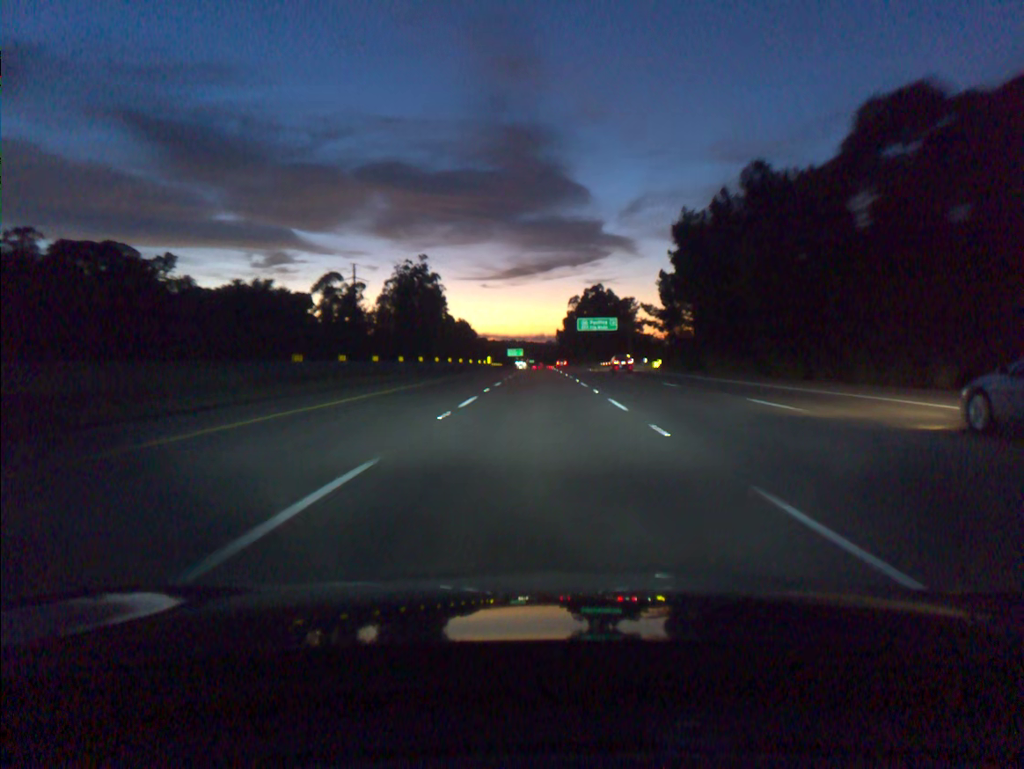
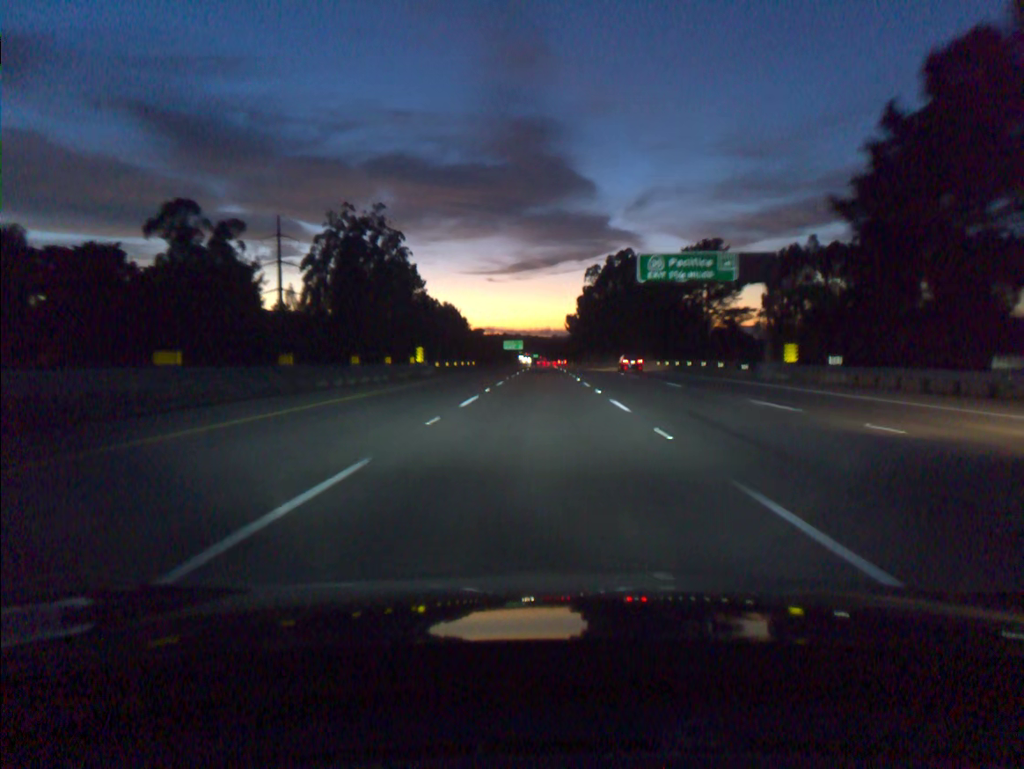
(0.0, +73.5) m; 0°
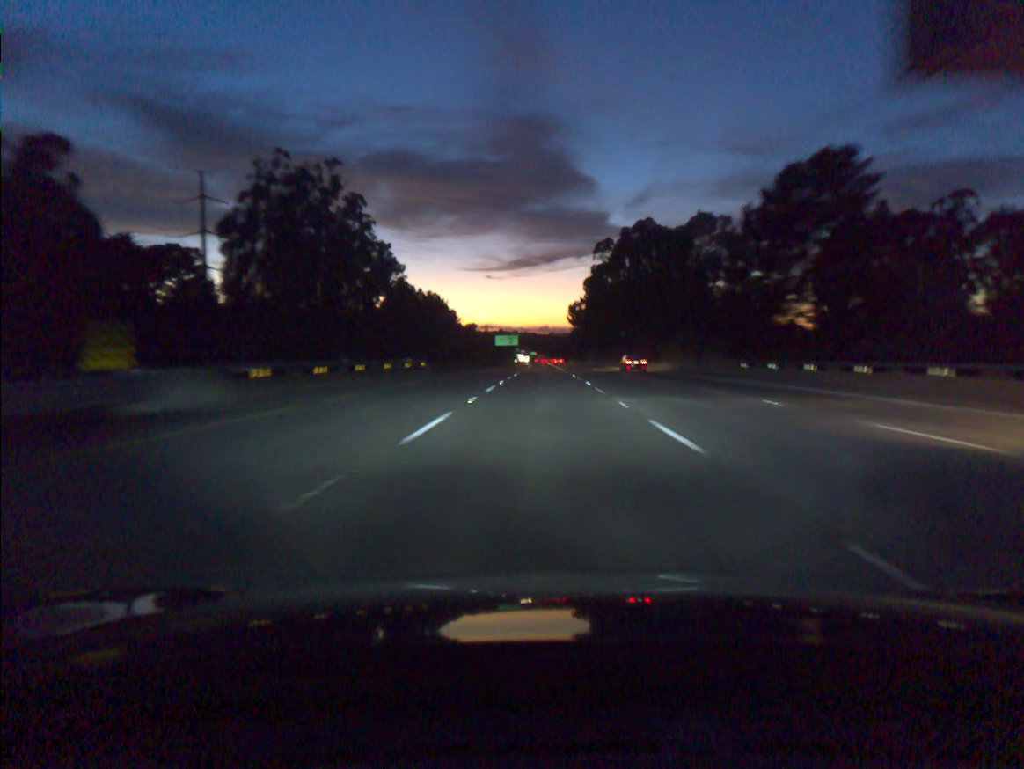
(0.0, +36.8) m; 0°
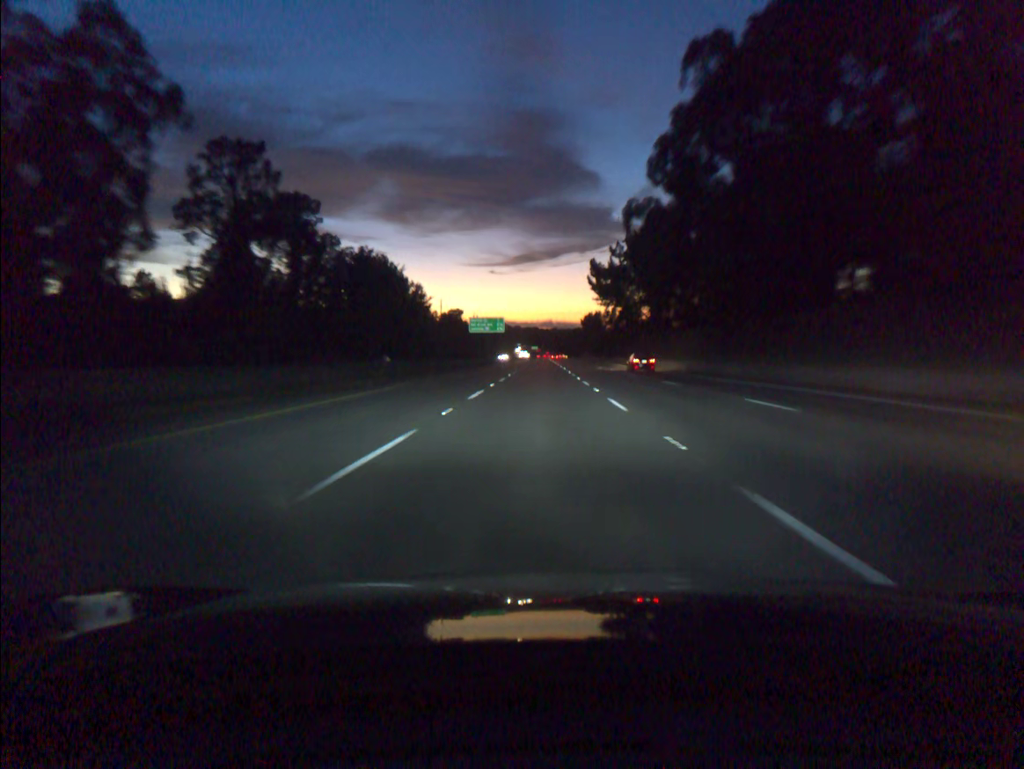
(+0.2, +92.1) m; 0°
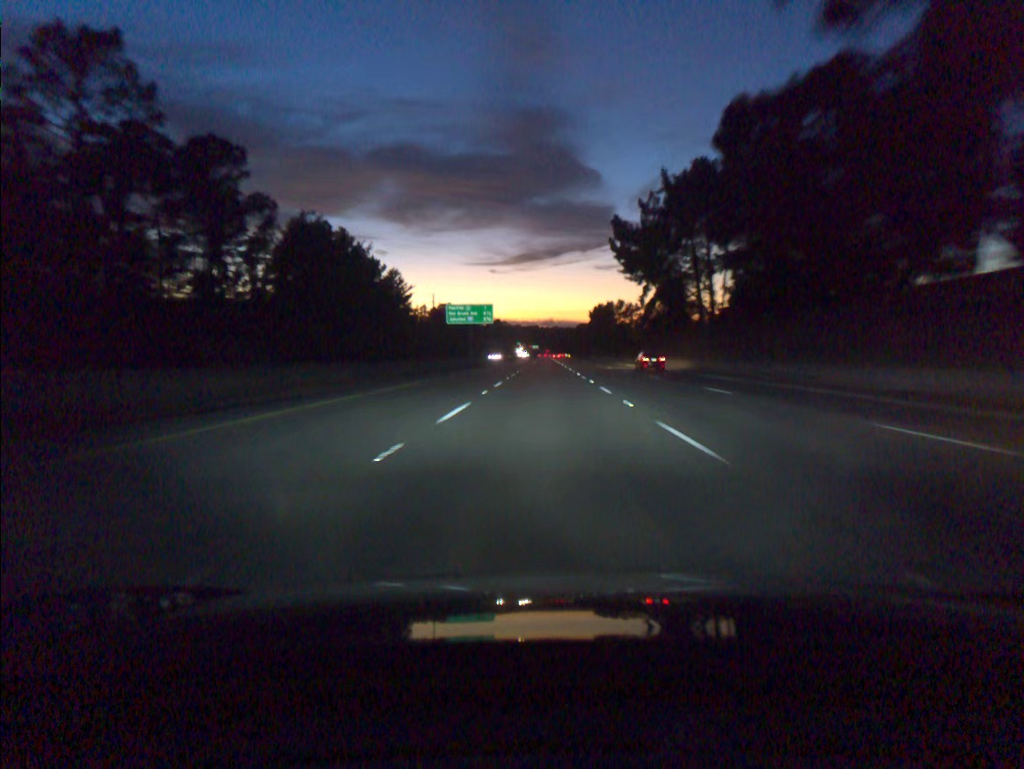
(-0.1, +36.9) m; 0°
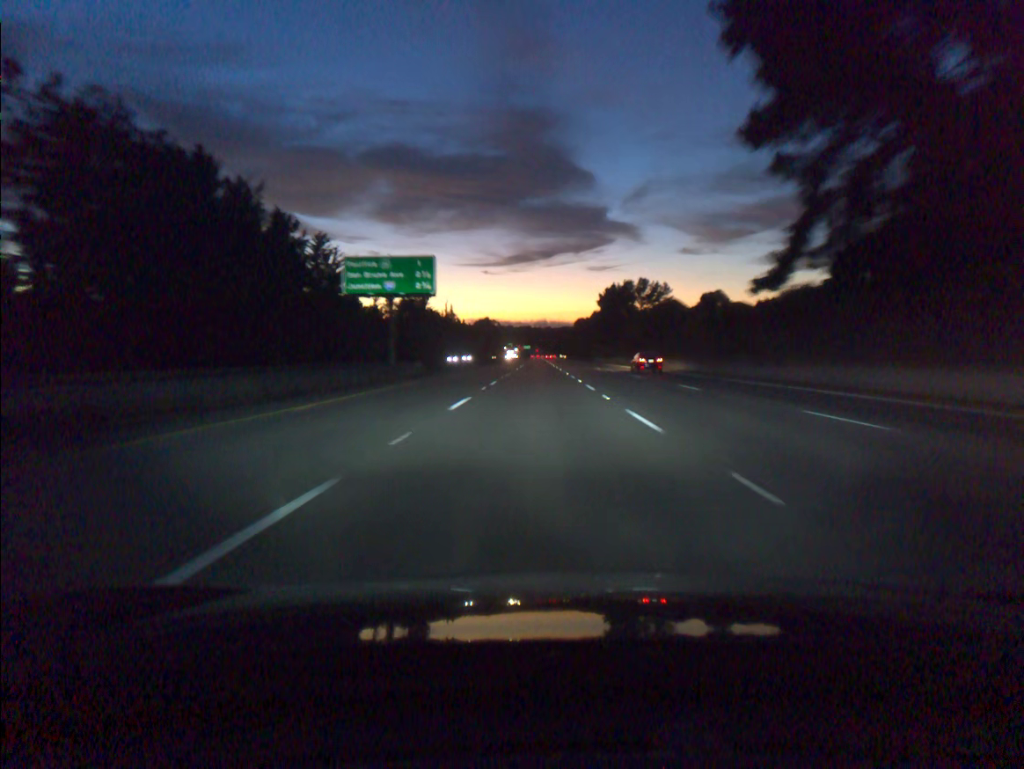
(+0.3, +55.3) m; +1°
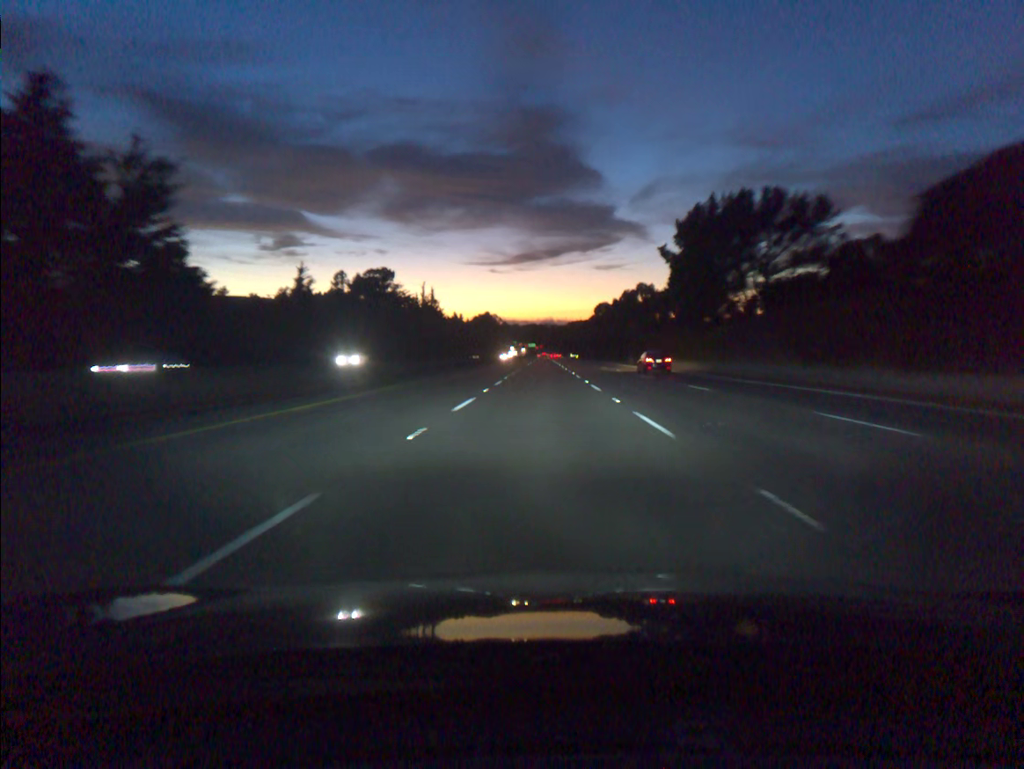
(-0.3, +73.7) m; 0°
